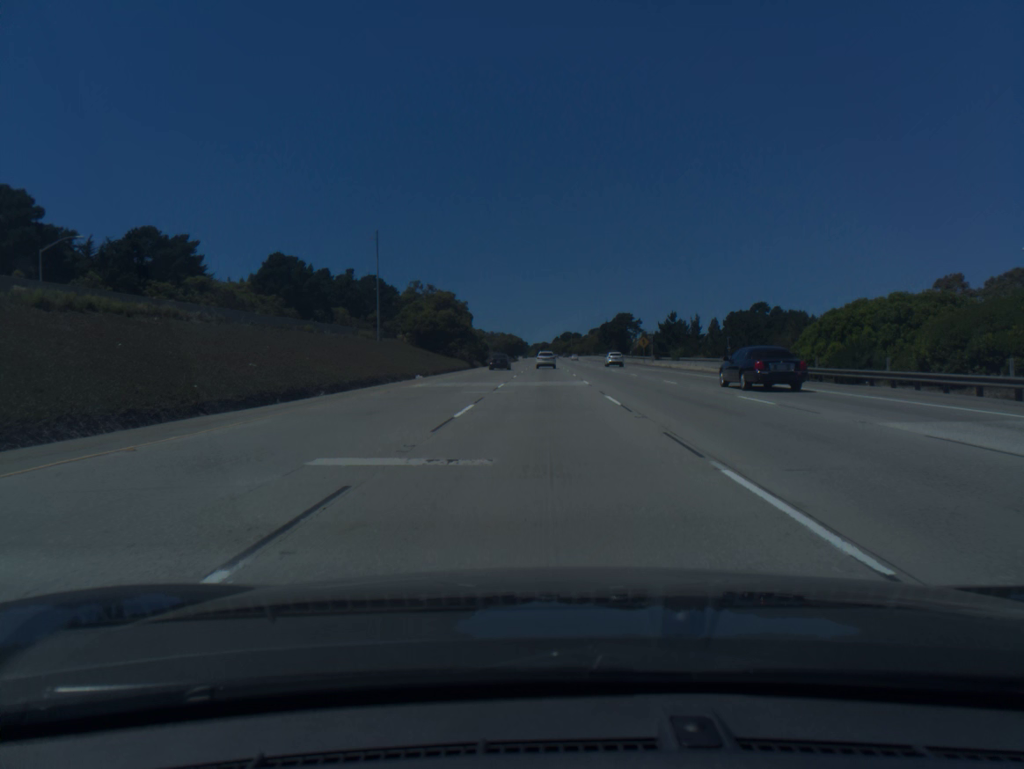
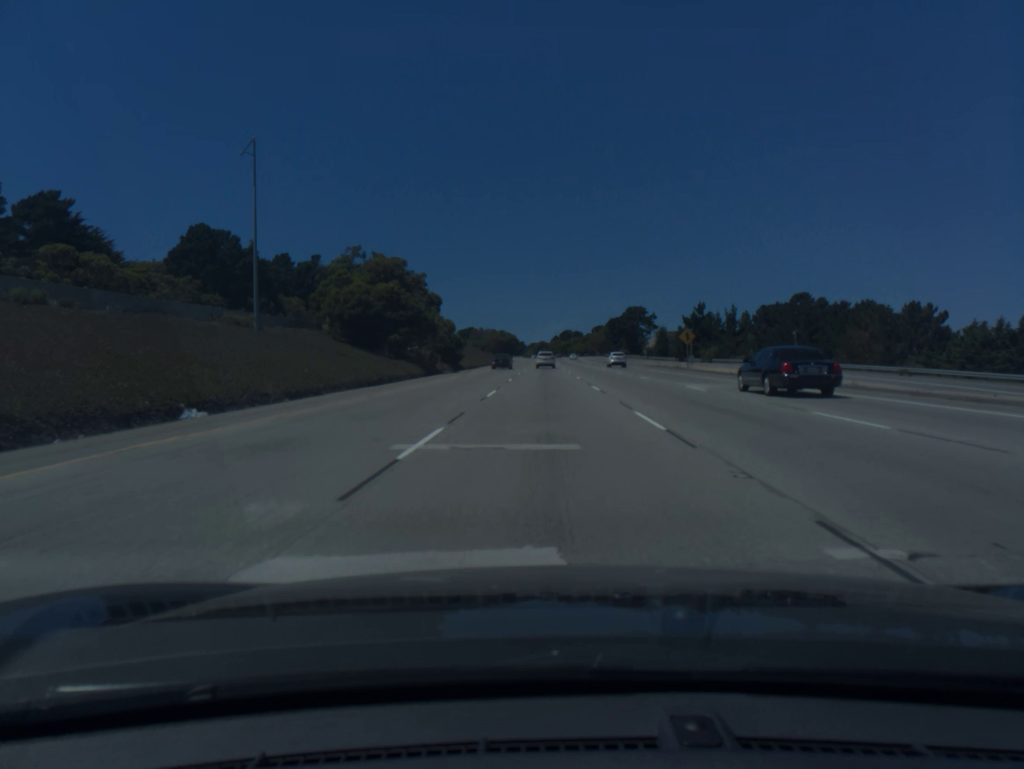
(+0.1, +35.3) m; 0°
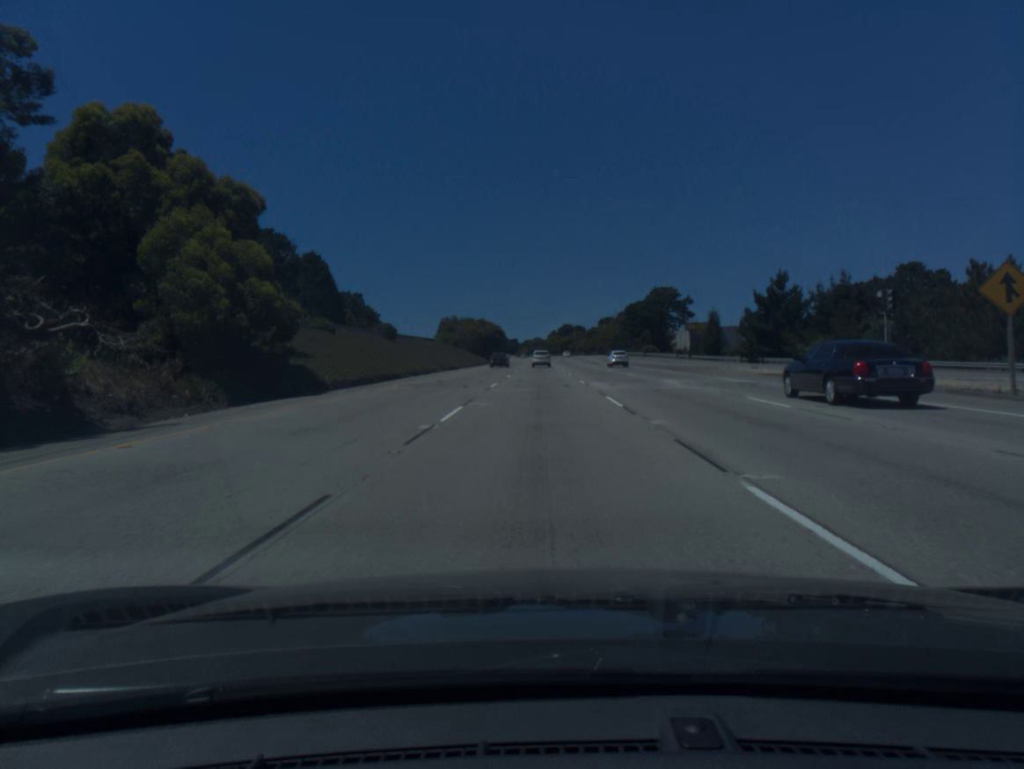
(+0.2, +53.7) m; 0°
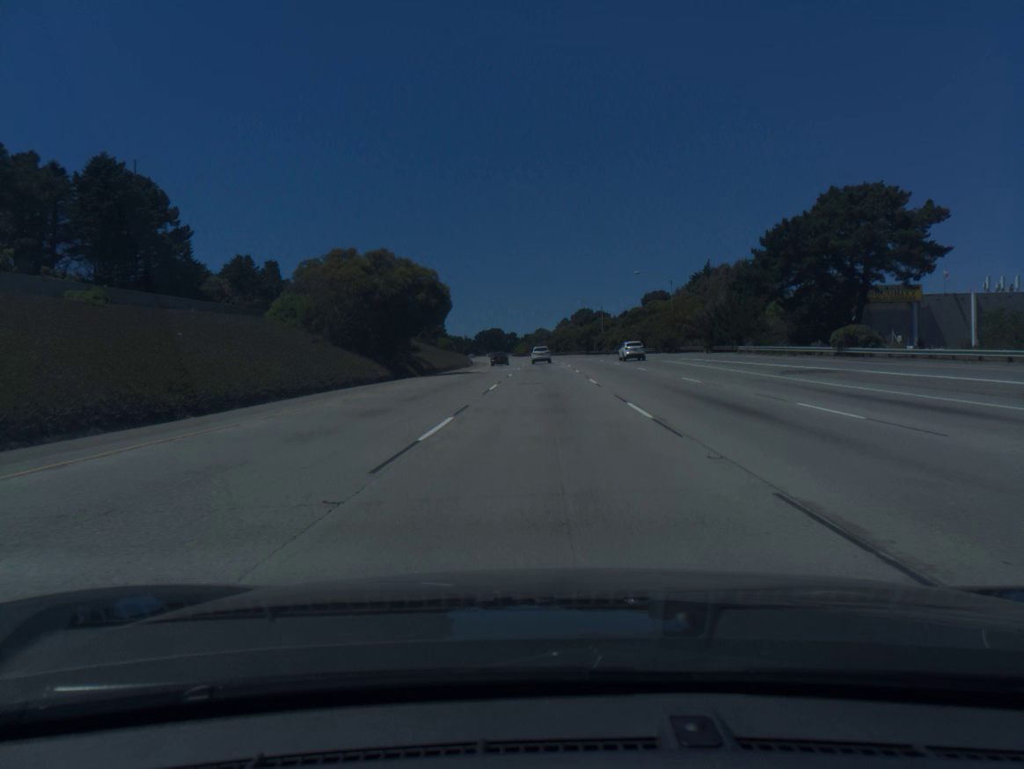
(-0.5, +90.8) m; 0°
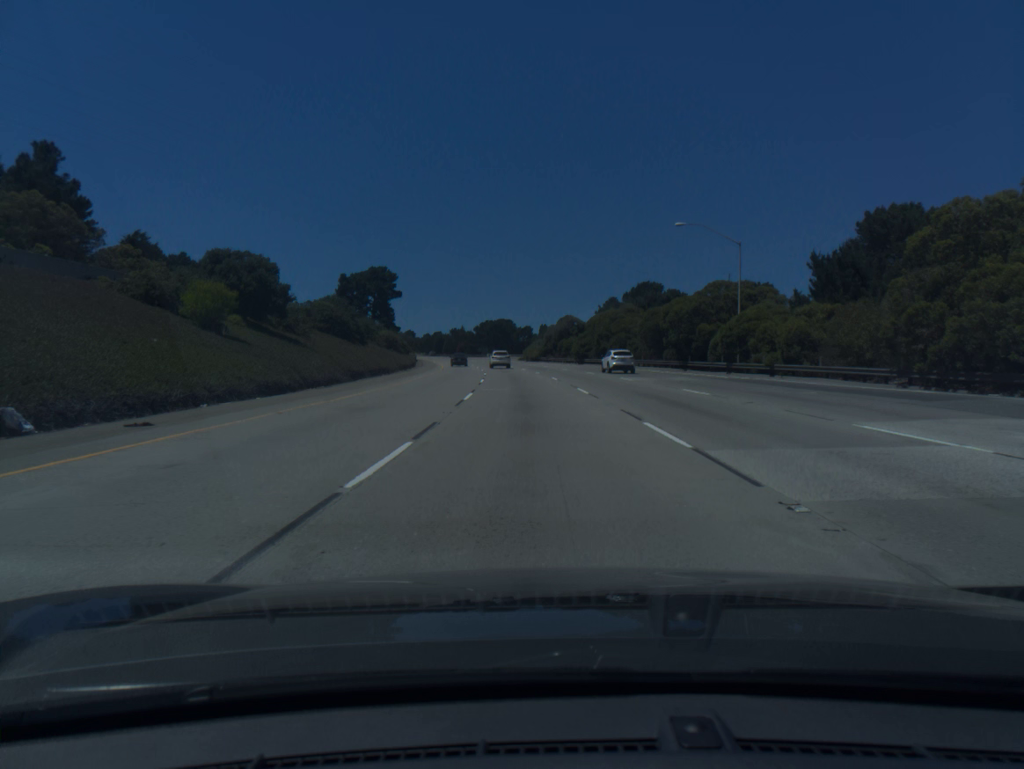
(-0.4, +91.7) m; -2°
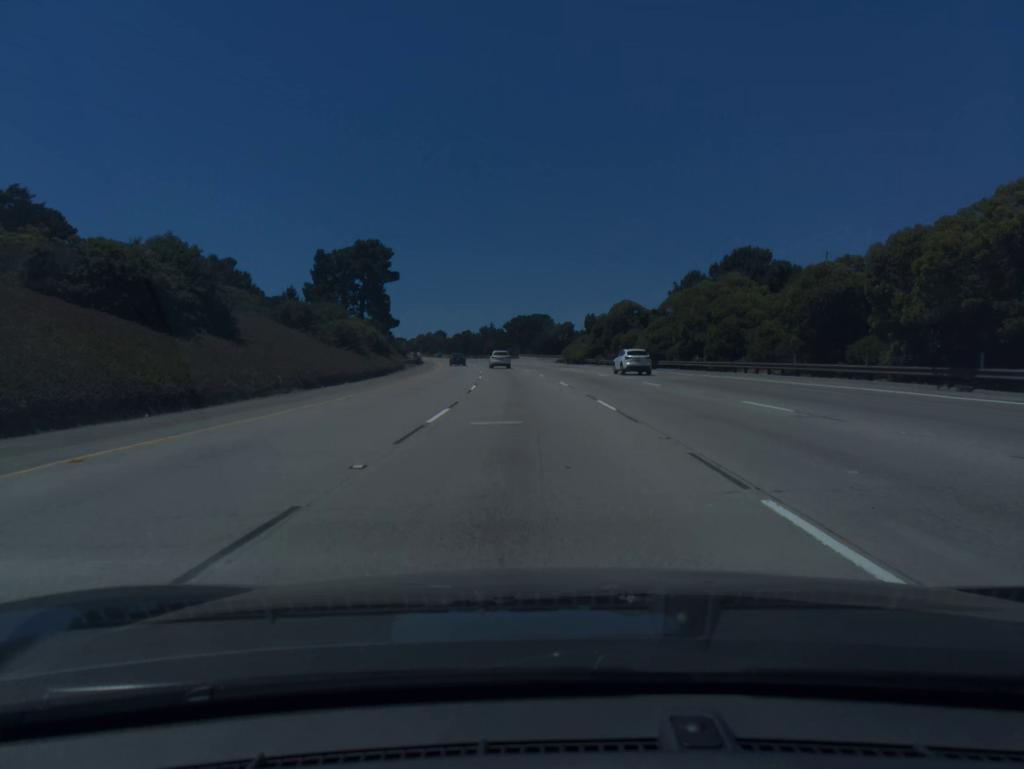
(-0.9, +36.9) m; -3°
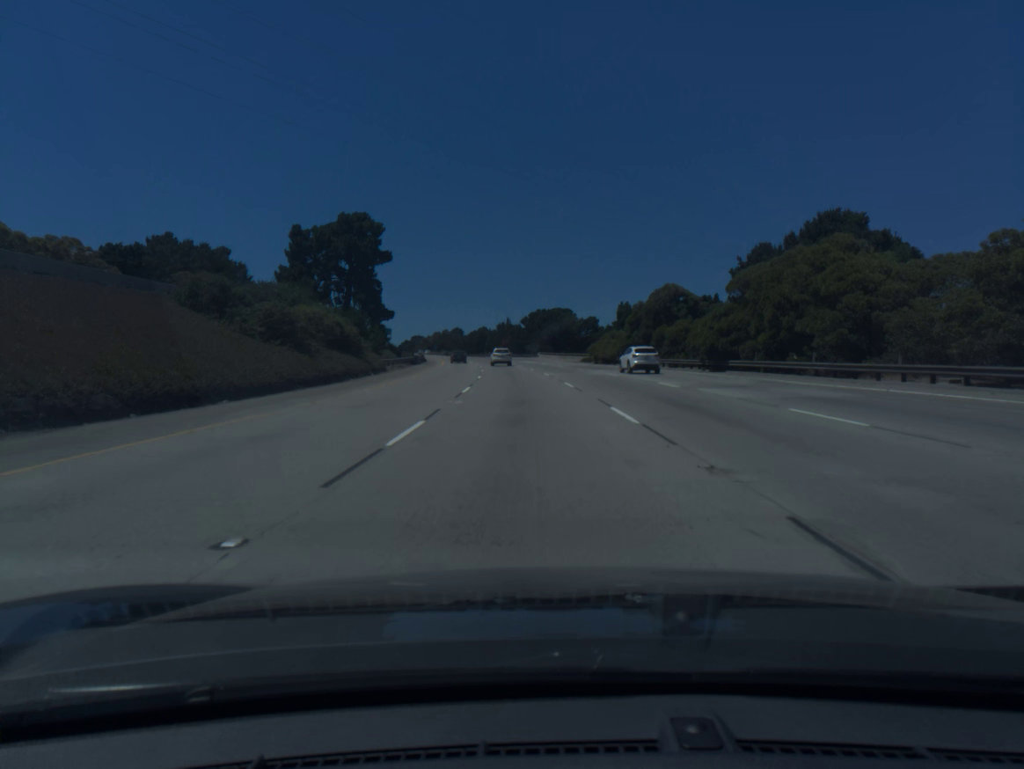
(-0.2, +18.5) m; -1°
